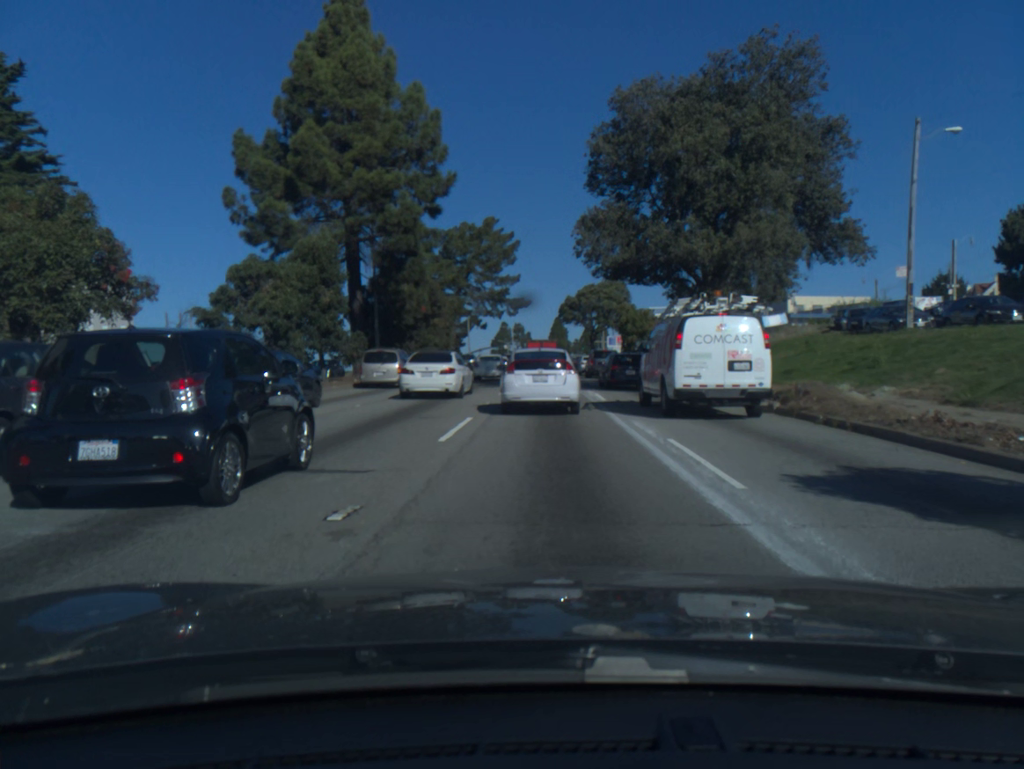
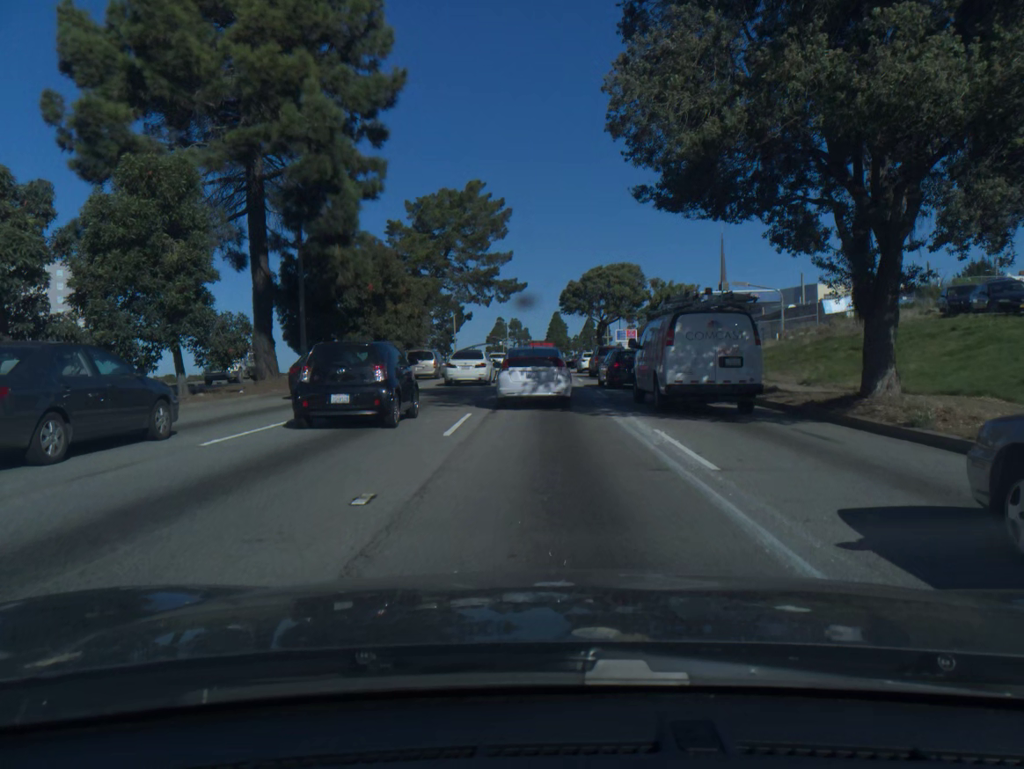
(0.0, +14.2) m; 0°
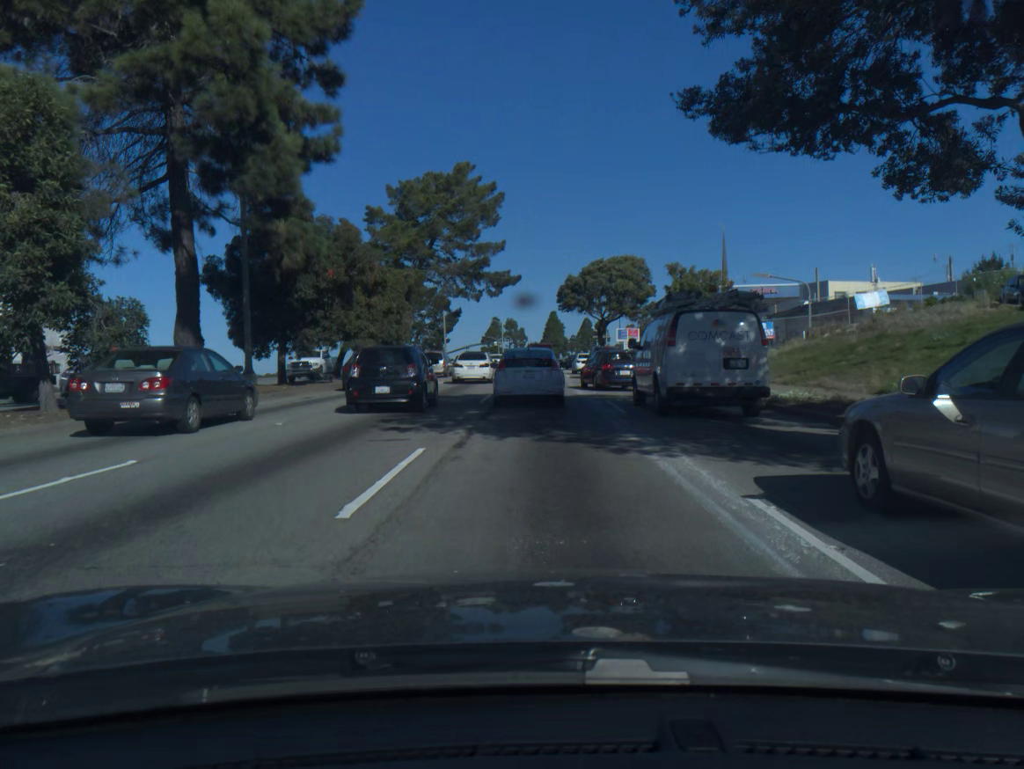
(0.0, +5.9) m; 0°
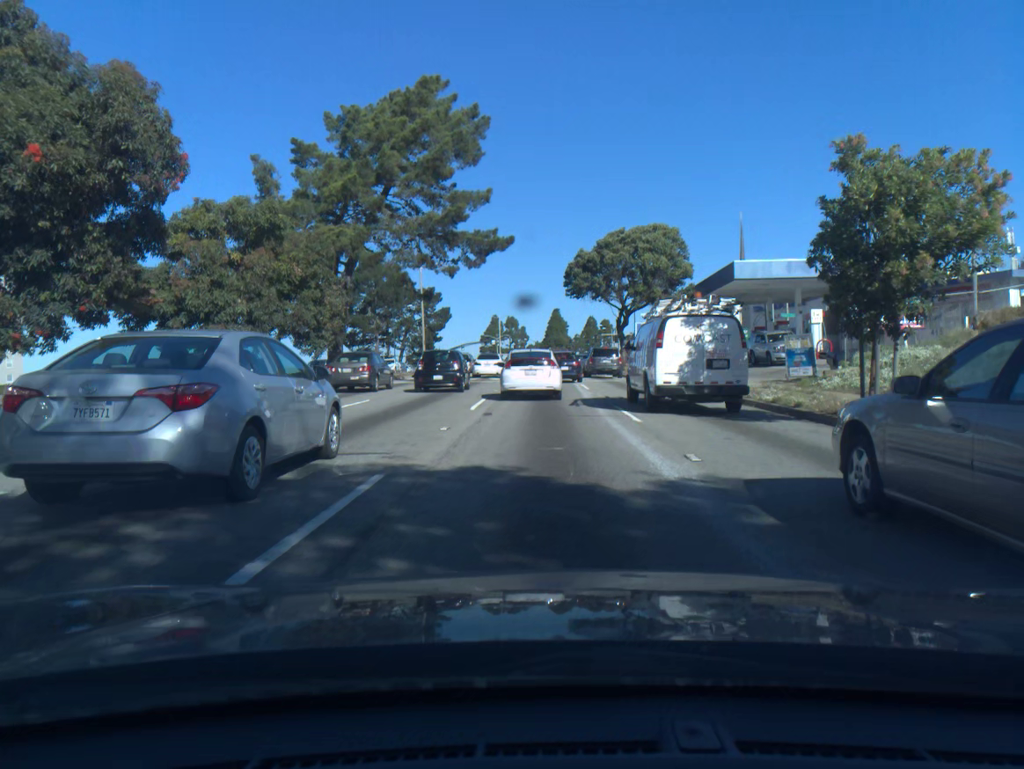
(0.0, +17.0) m; 0°
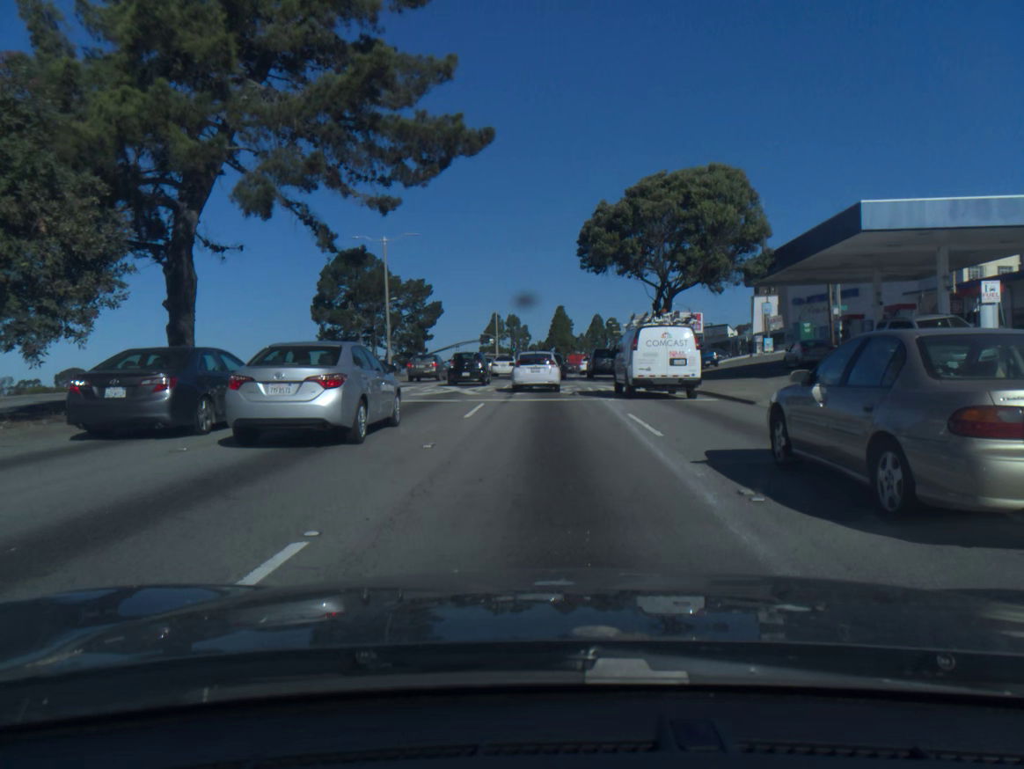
(-0.1, +17.2) m; -1°
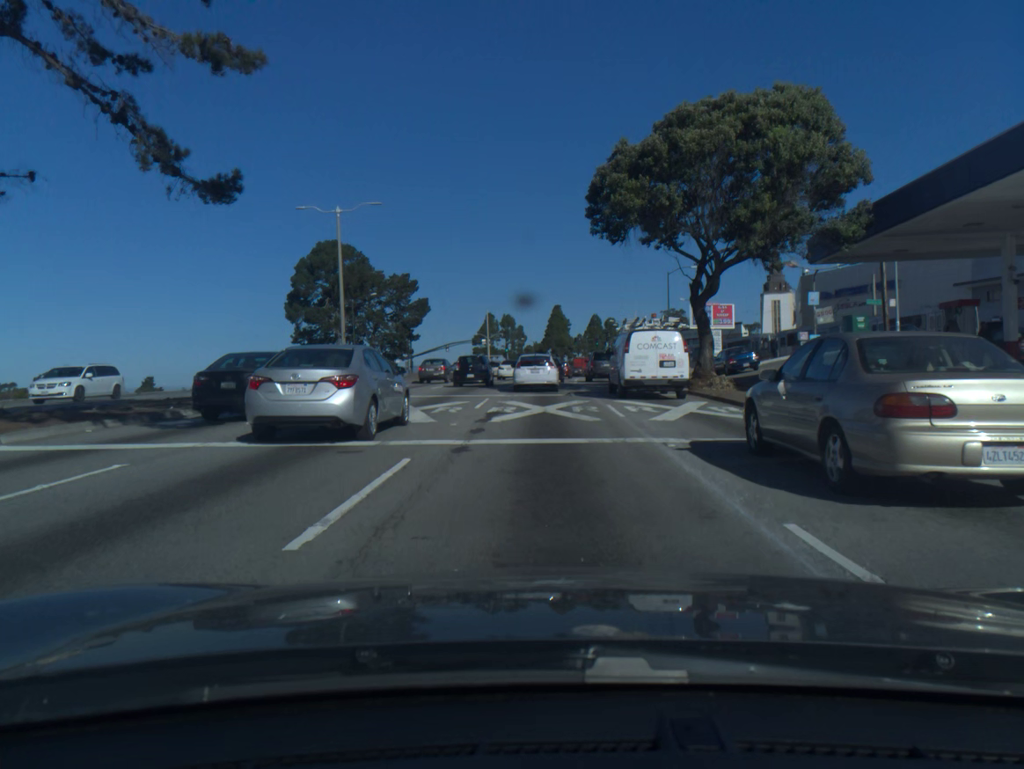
(0.0, +10.7) m; 0°
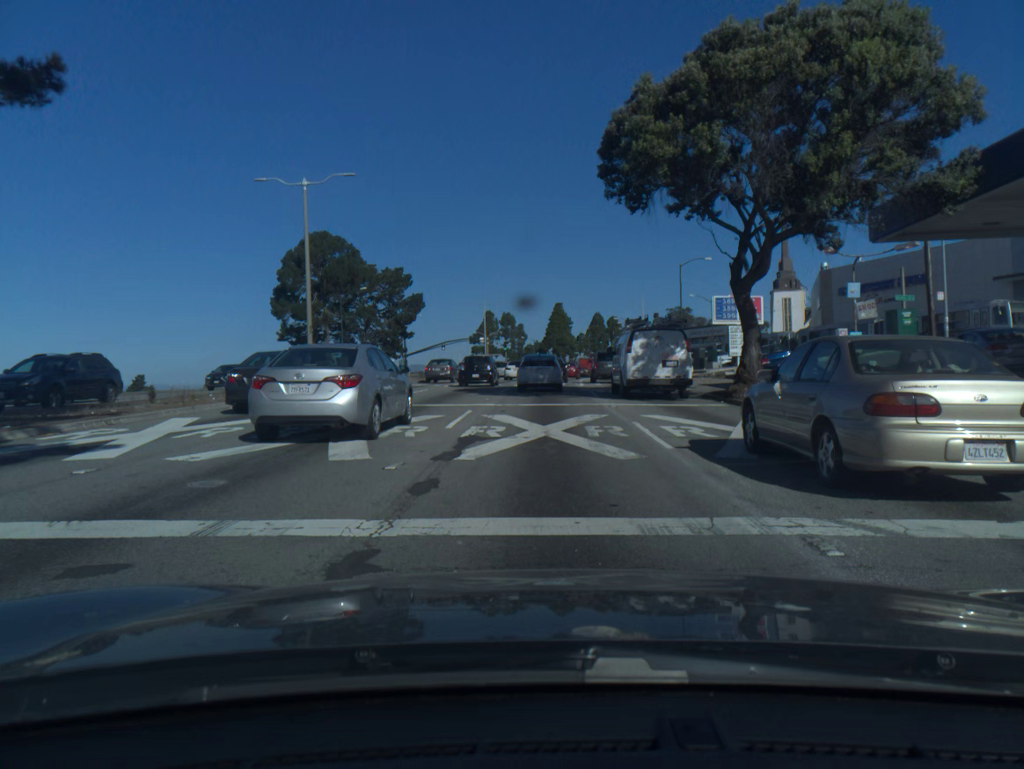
(0.0, +5.8) m; 0°
